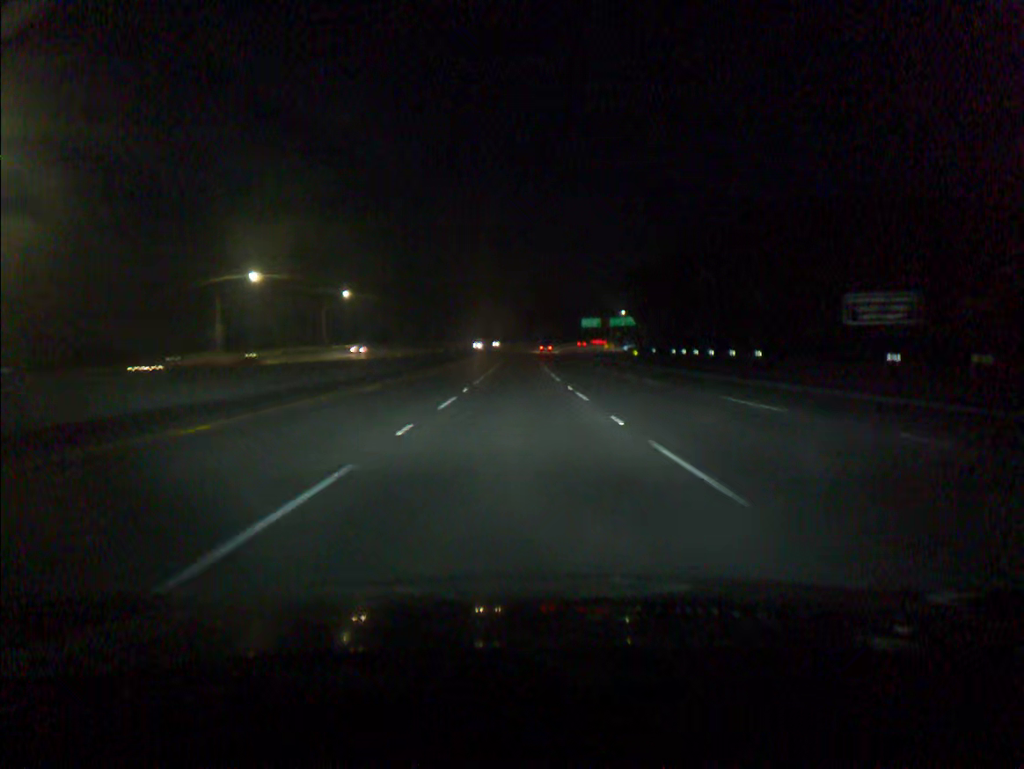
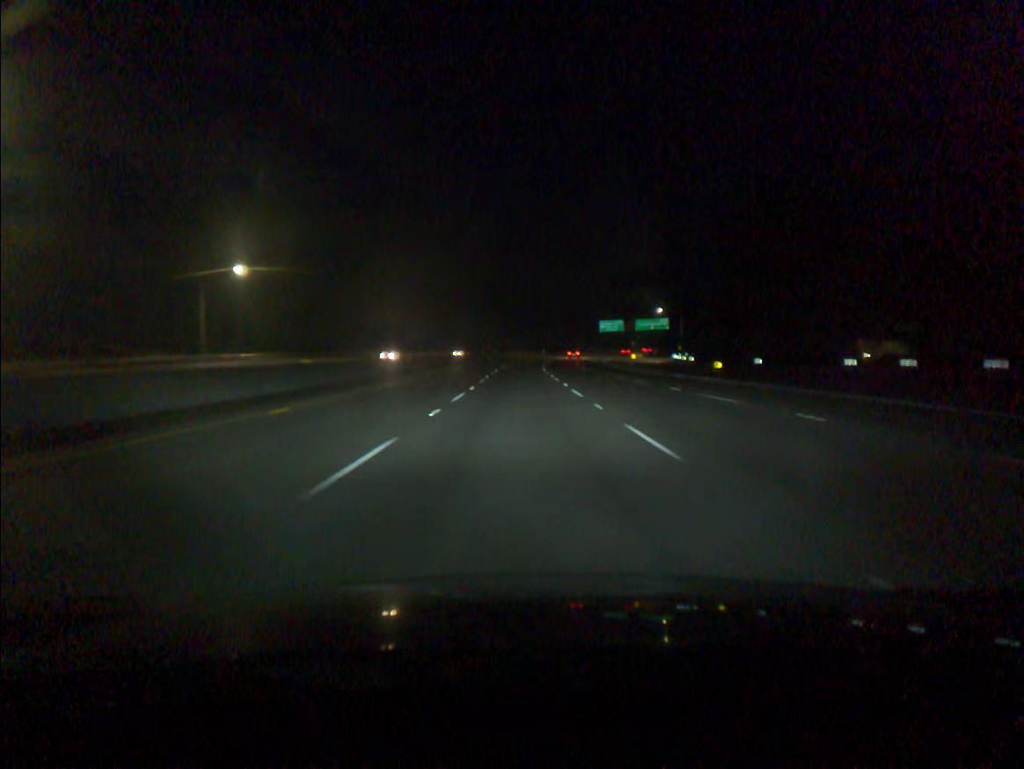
(0.0, +54.1) m; 0°
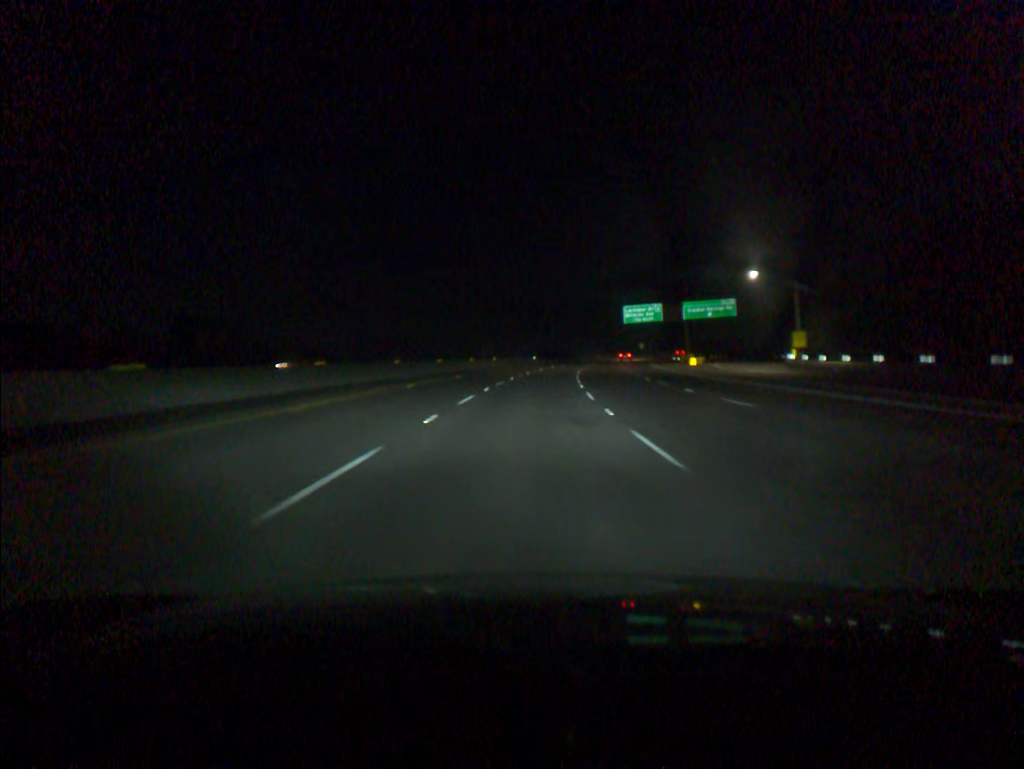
(+0.5, +72.0) m; +2°
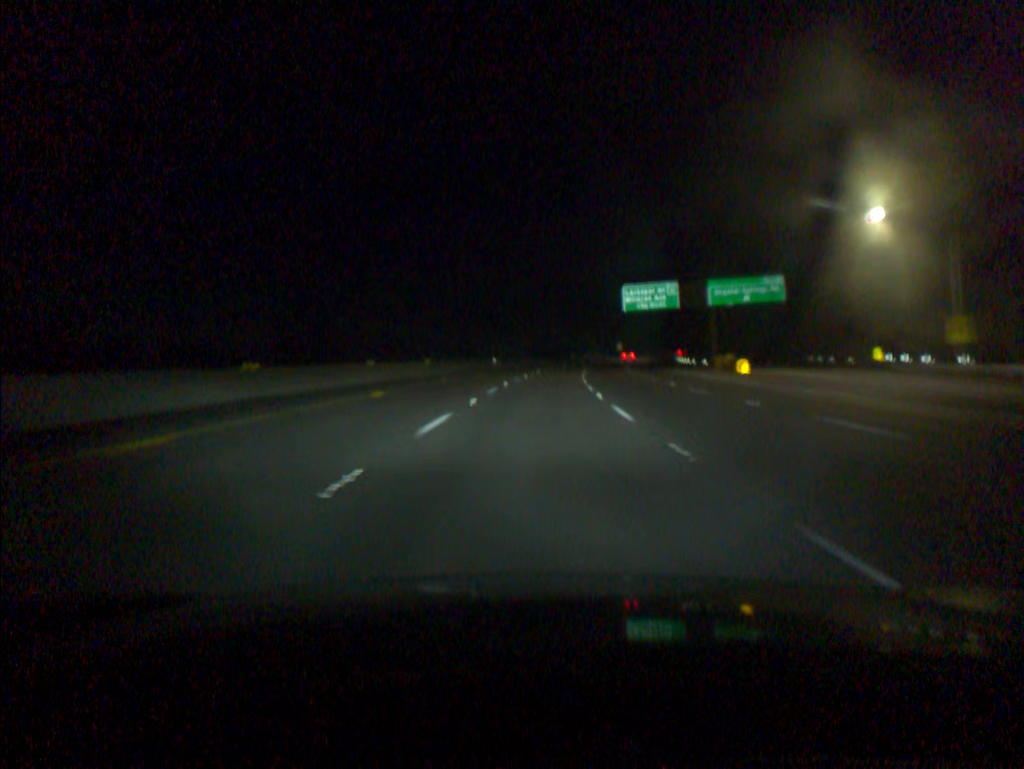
(+0.8, +36.2) m; +3°
